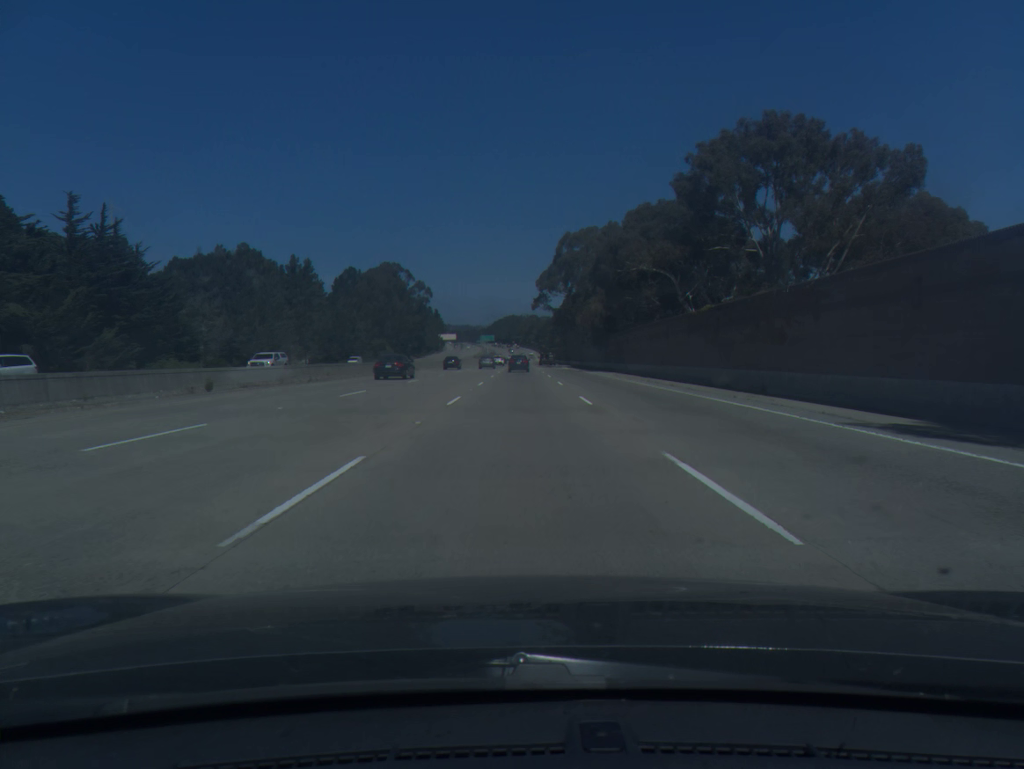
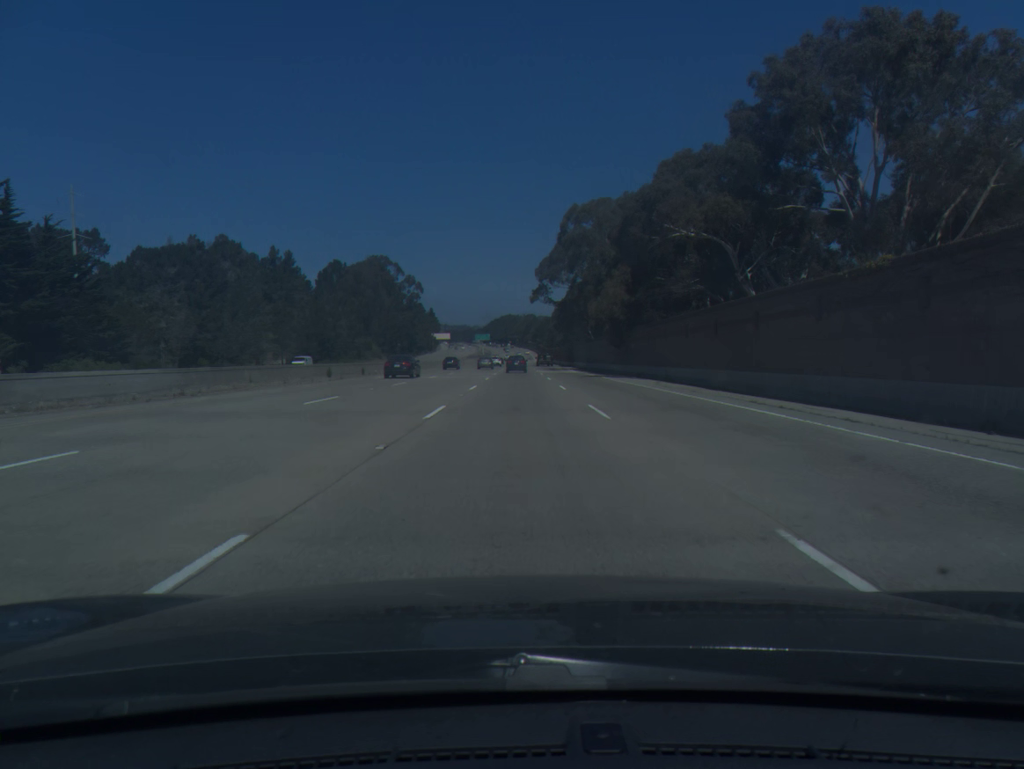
(0.0, +18.8) m; 0°
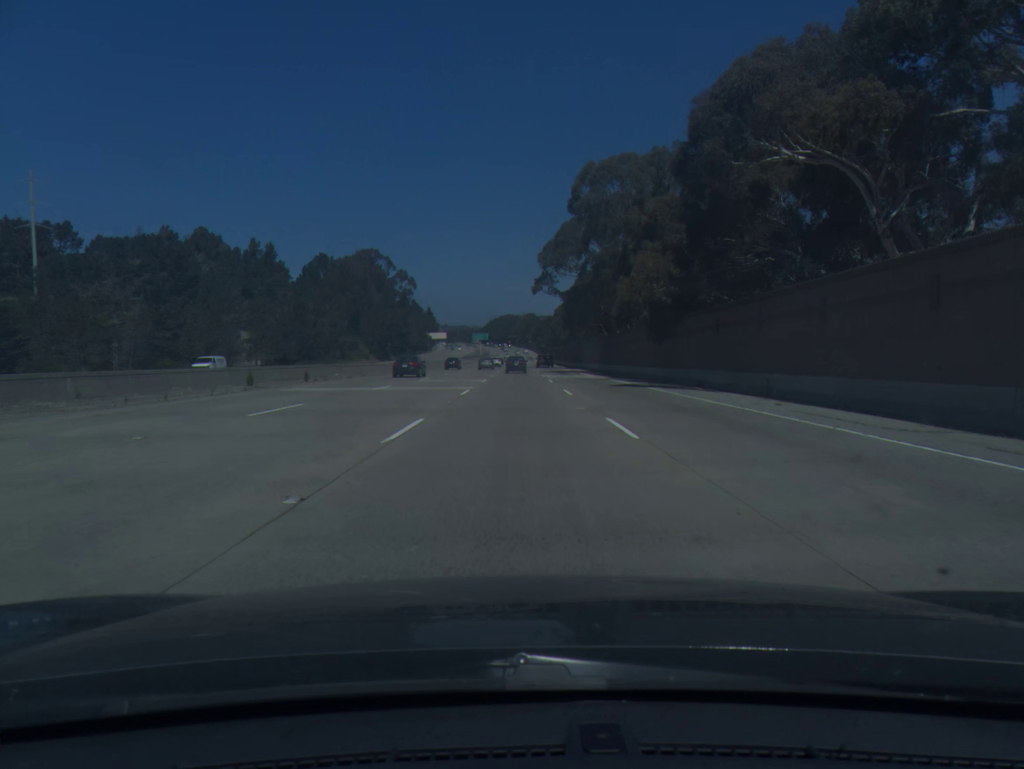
(0.0, +18.8) m; 0°
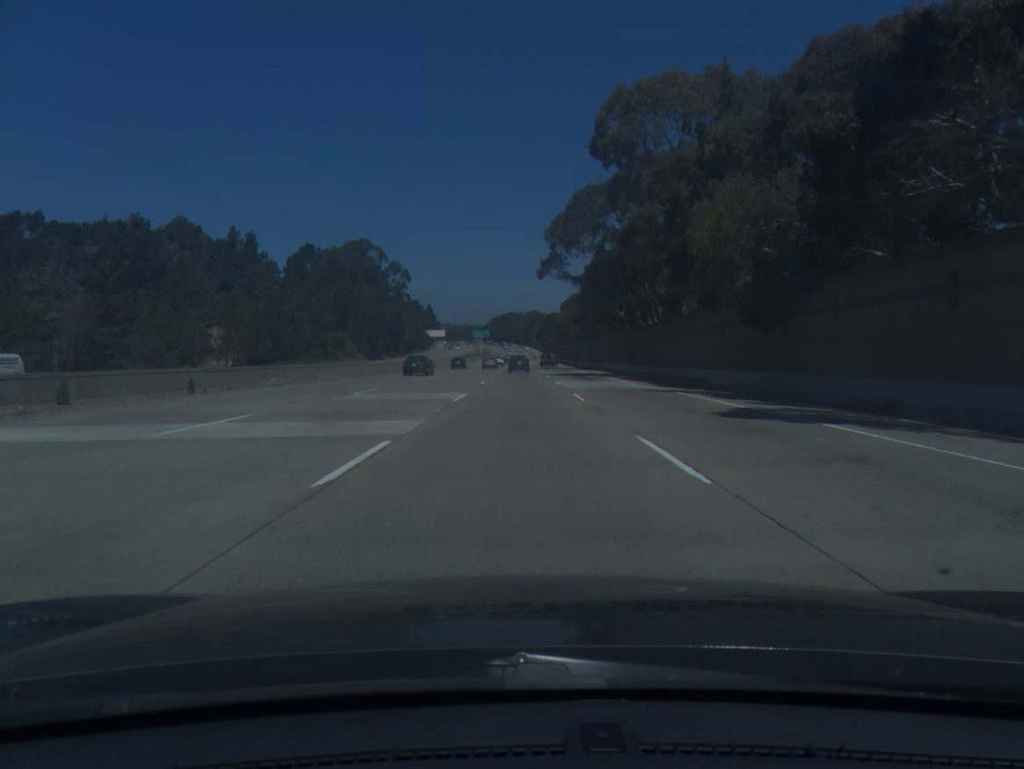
(0.0, +18.8) m; 0°
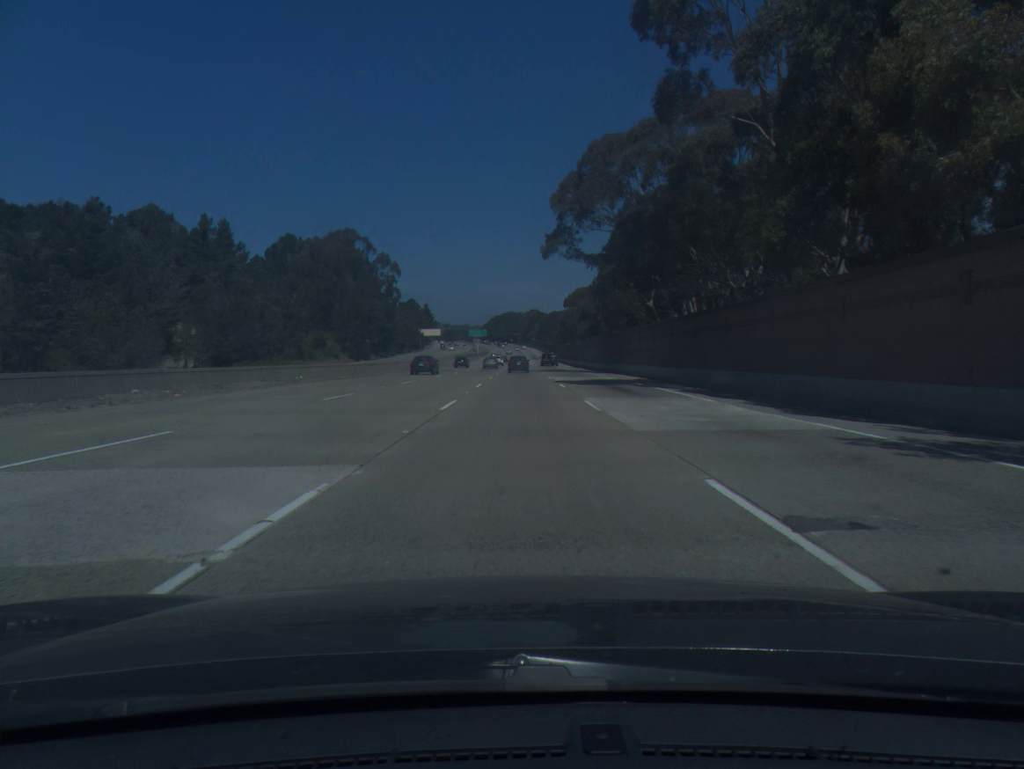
(0.0, +18.8) m; 0°
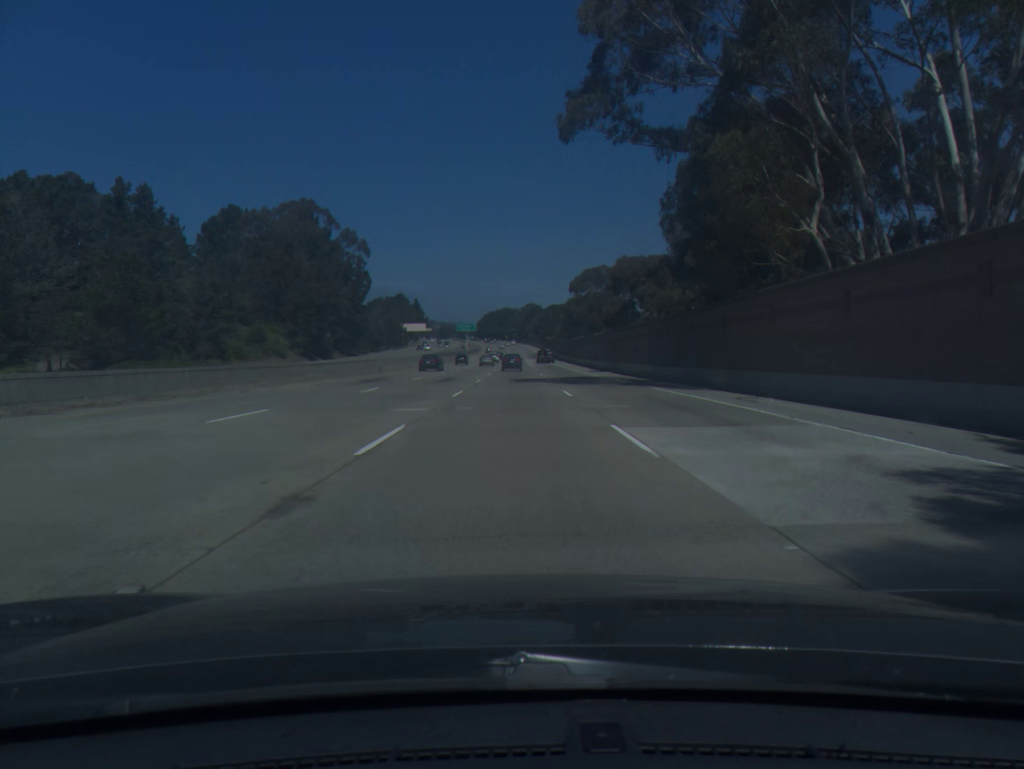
(+0.2, +37.6) m; 0°
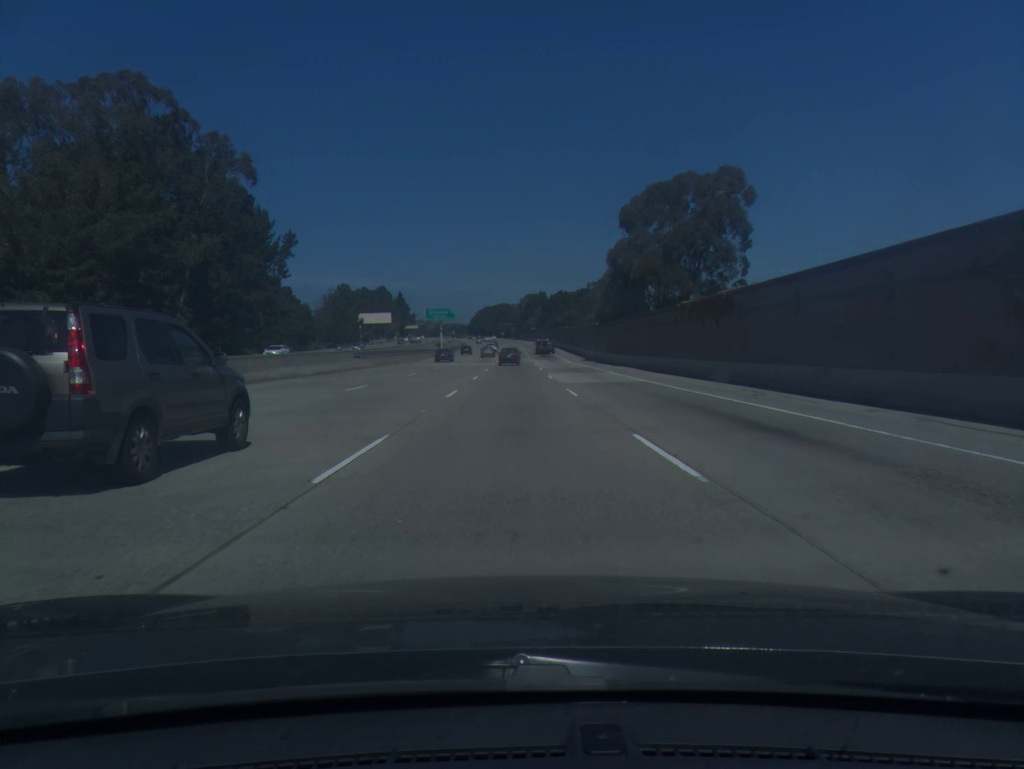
(-0.3, +75.4) m; 0°
